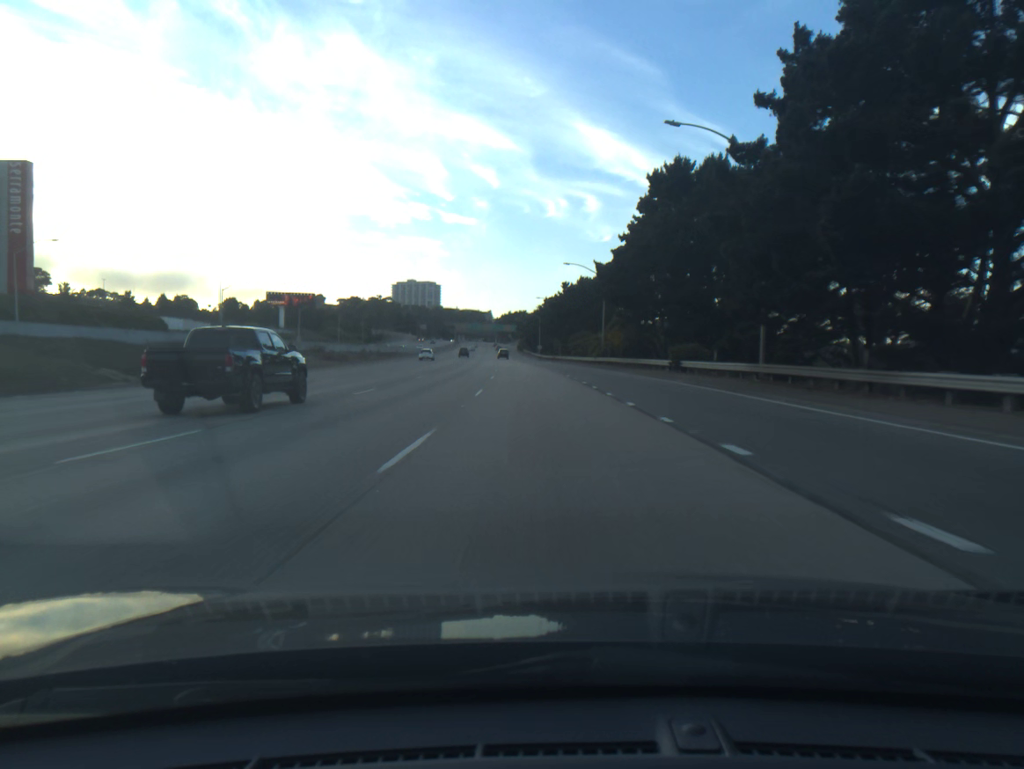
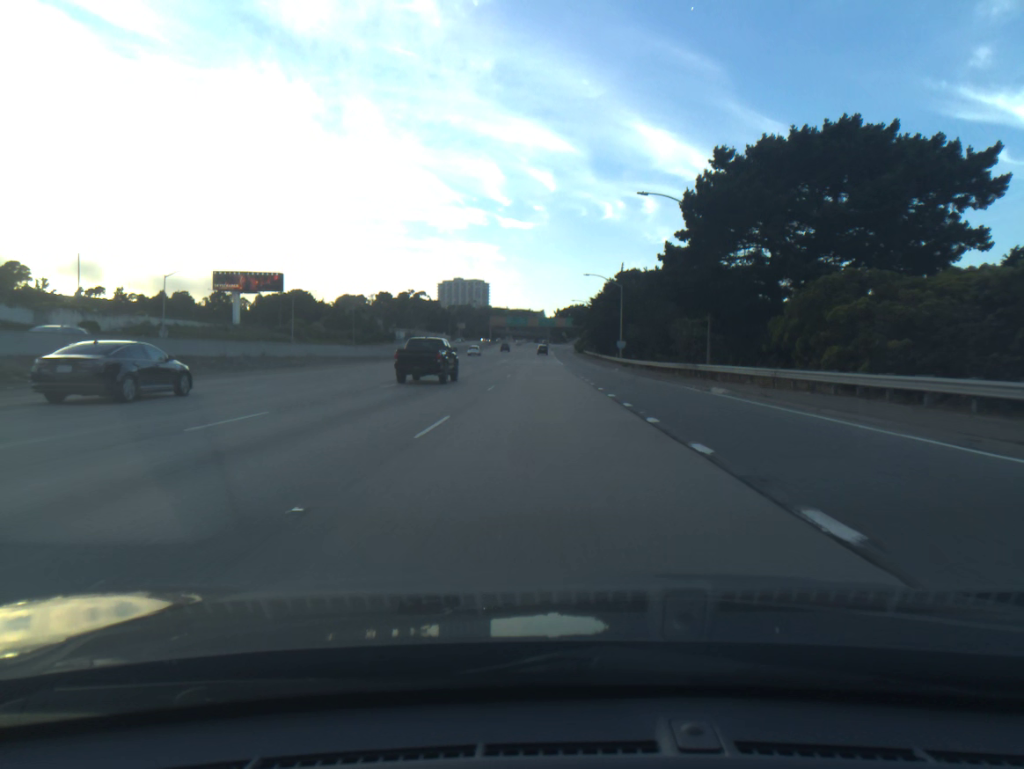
(-3.1, +84.5) m; -4°
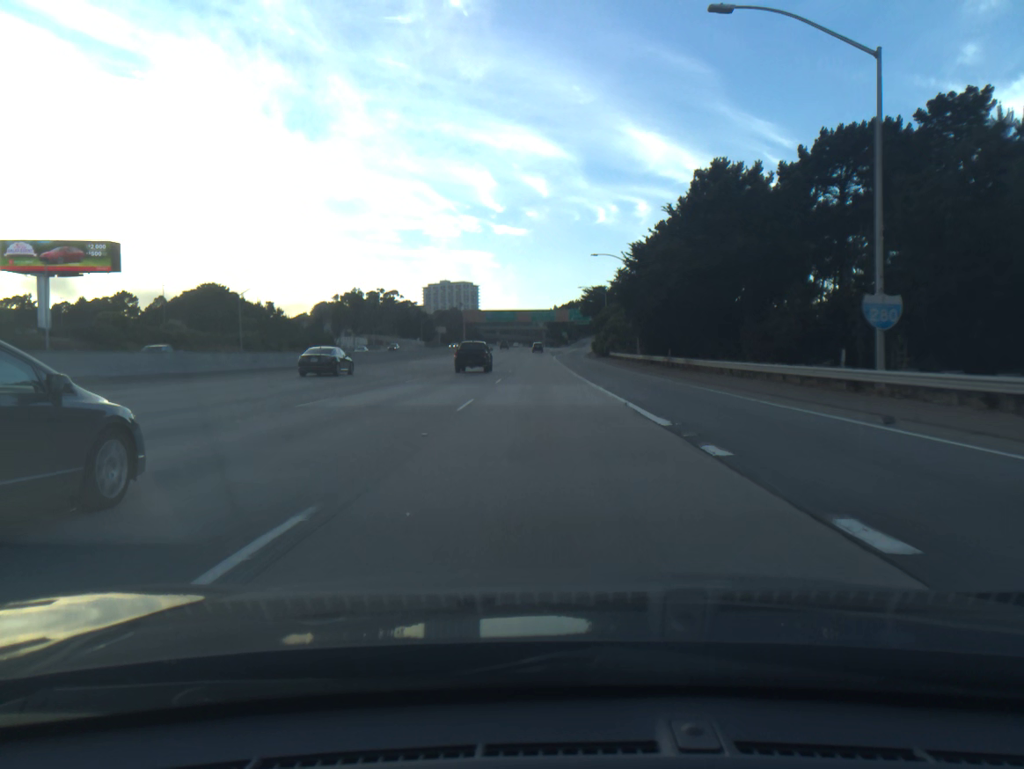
(0.0, +67.9) m; 0°
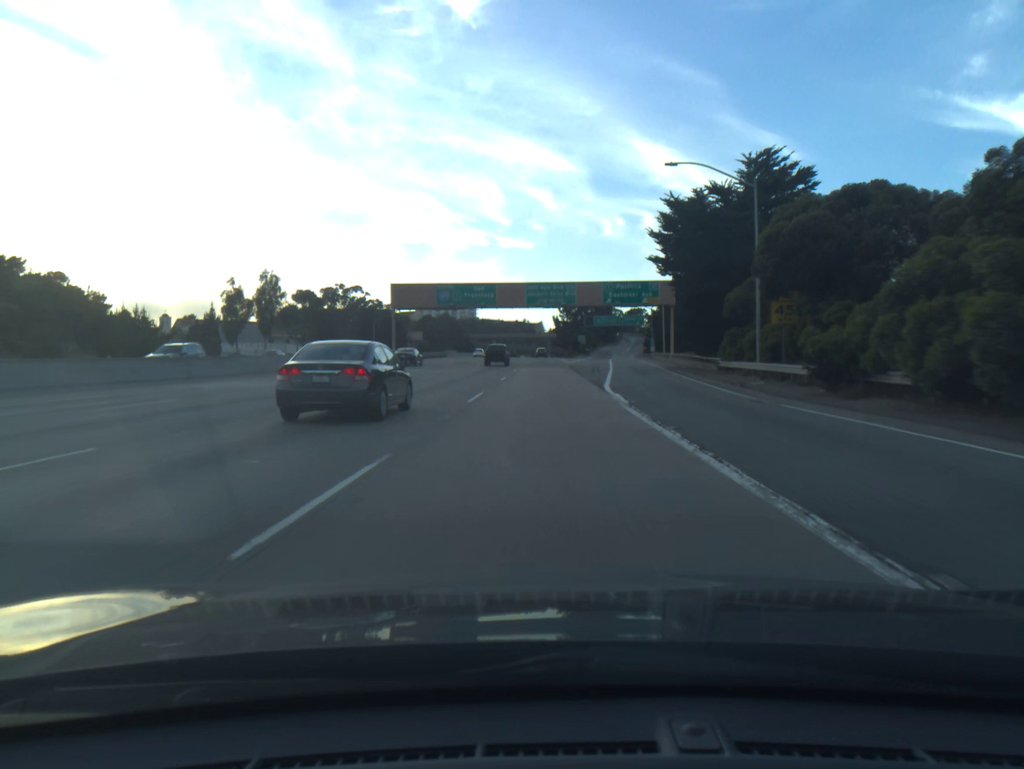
(-0.3, +84.7) m; 0°
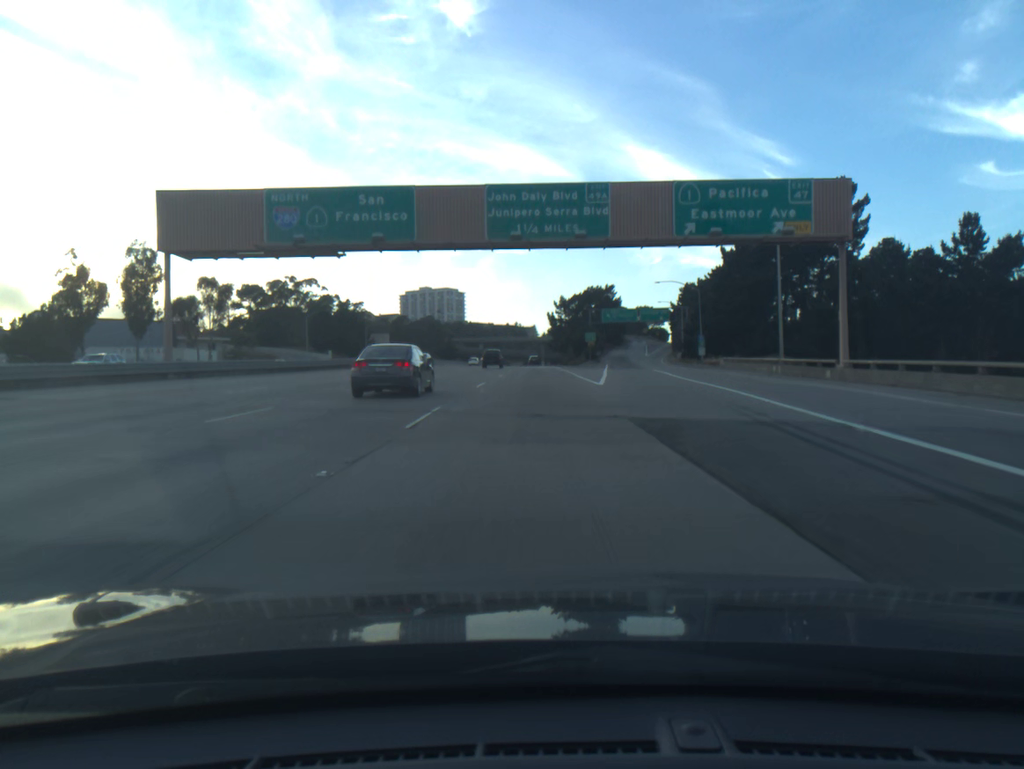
(+0.4, +50.5) m; +1°
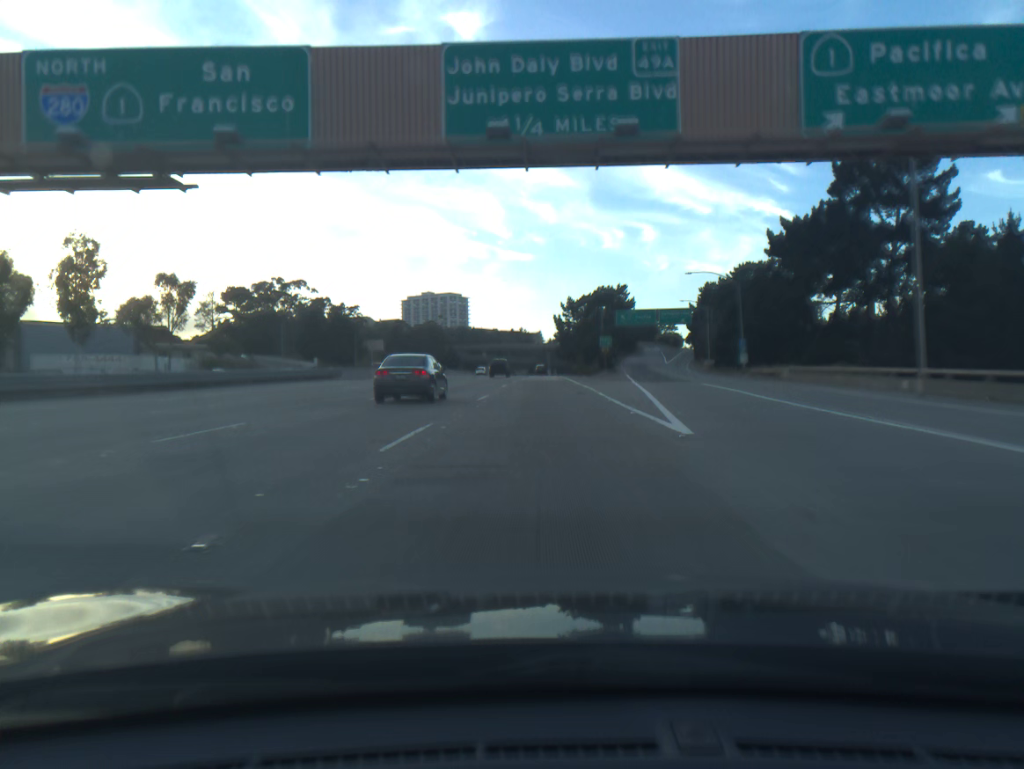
(-0.1, +16.8) m; 0°
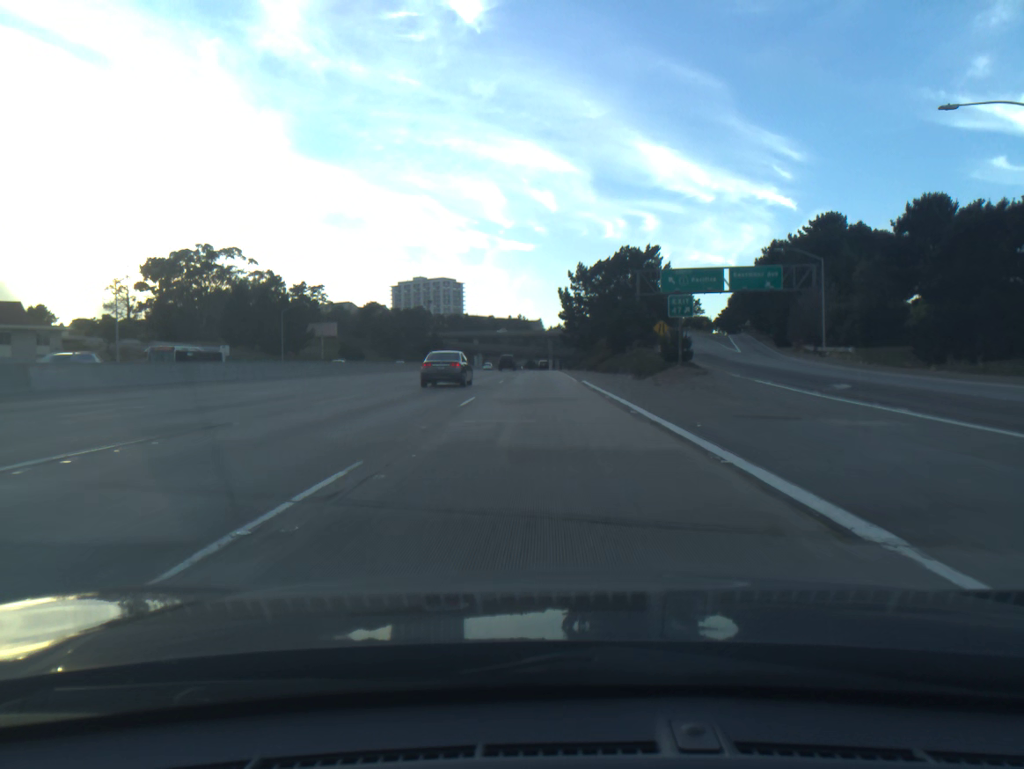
(-0.1, +50.2) m; 0°
